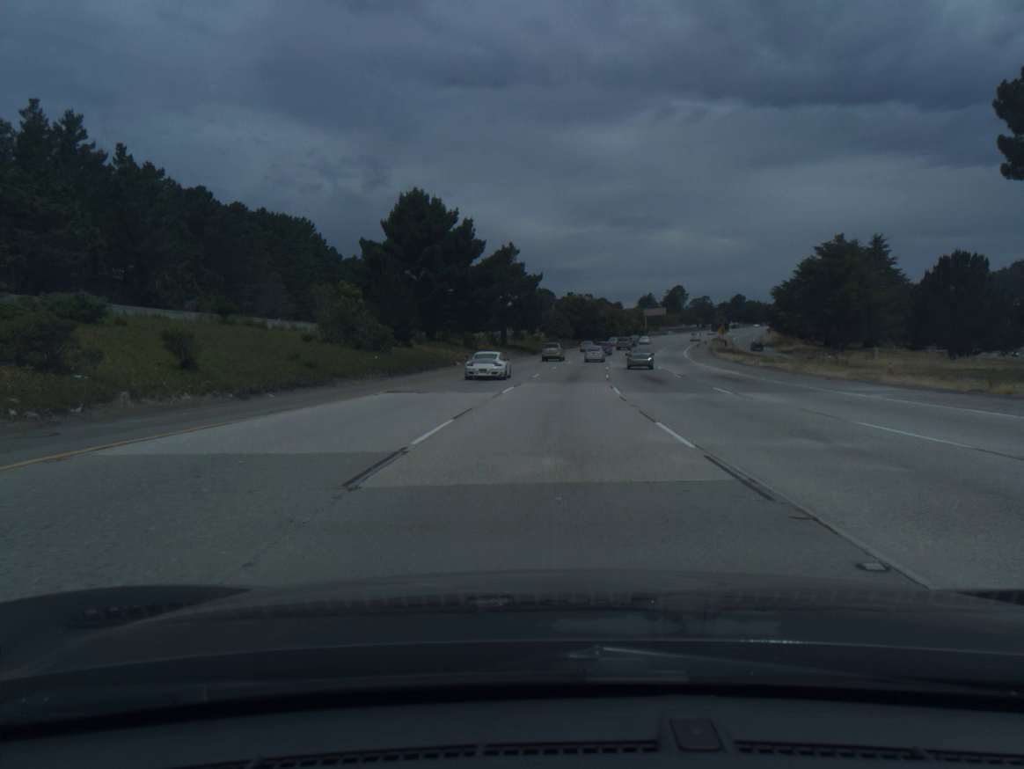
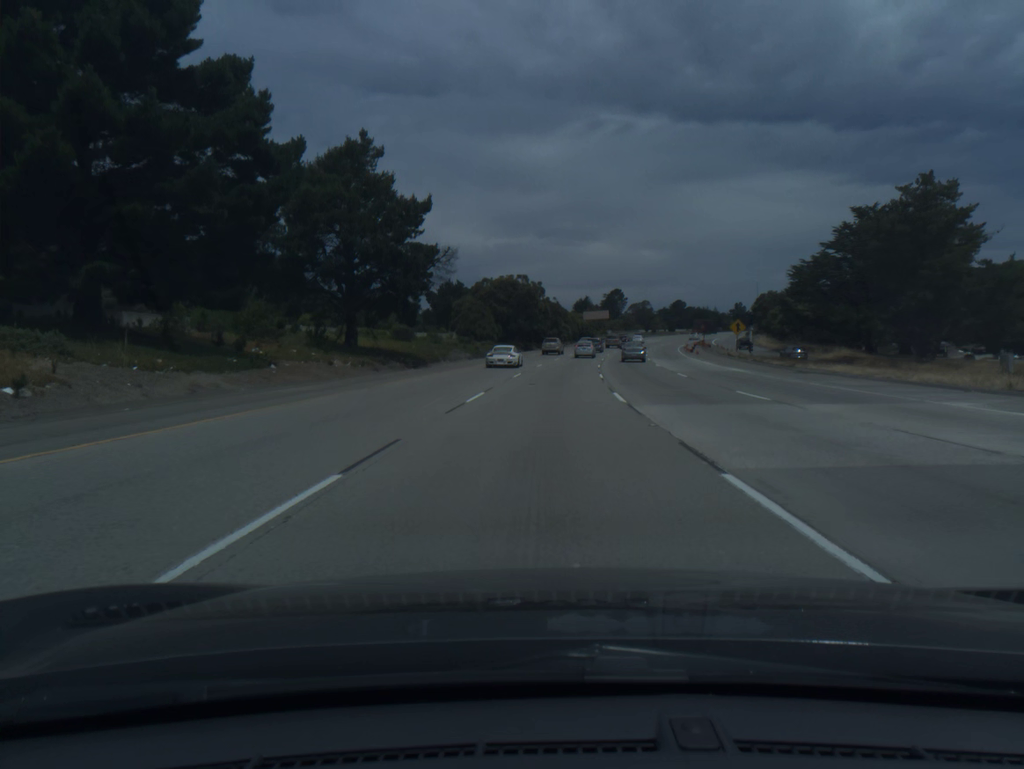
(+2.3, +50.1) m; +5°
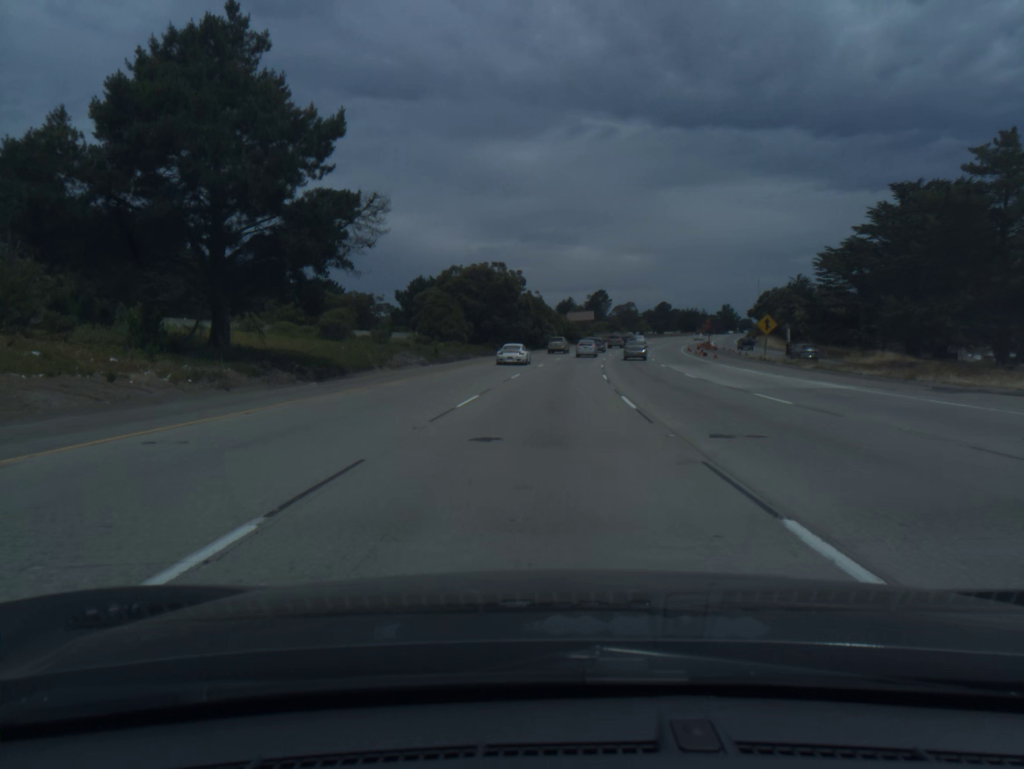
(+0.2, +16.6) m; +1°
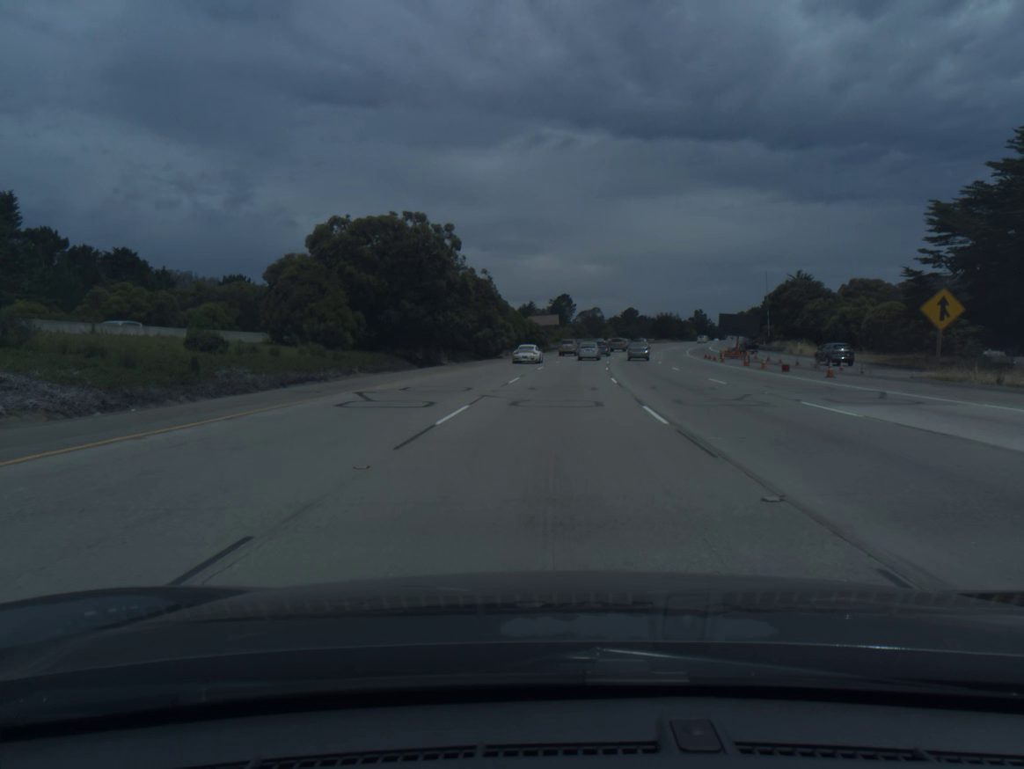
(+0.8, +32.9) m; +3°
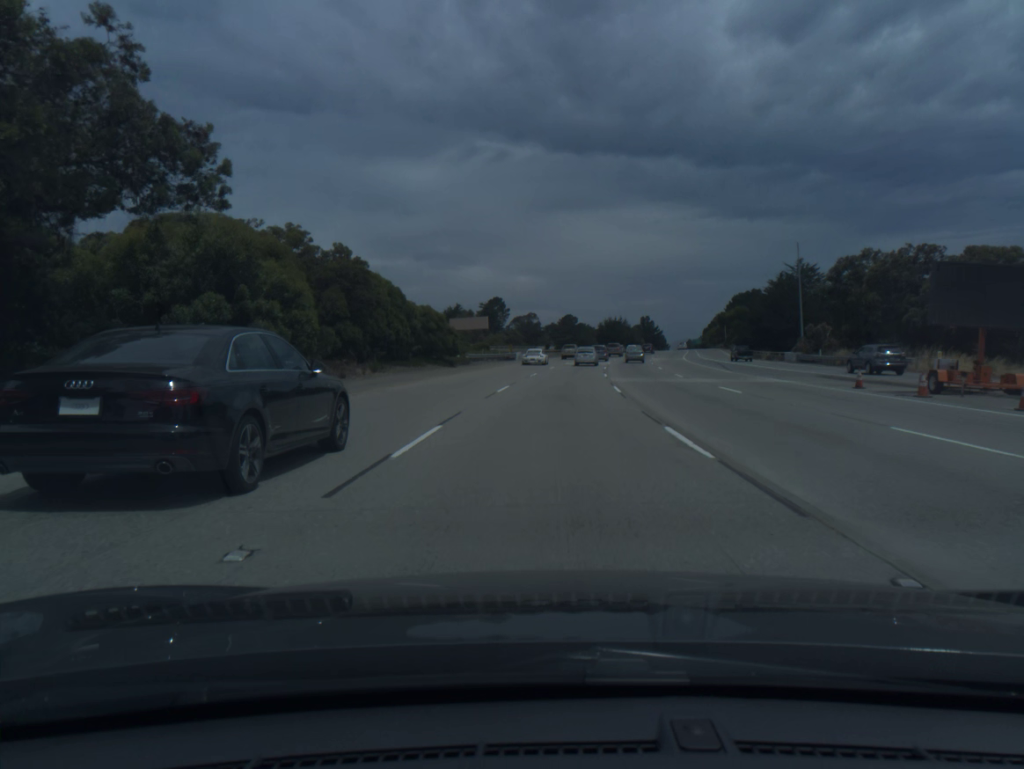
(+1.9, +47.4) m; +5°
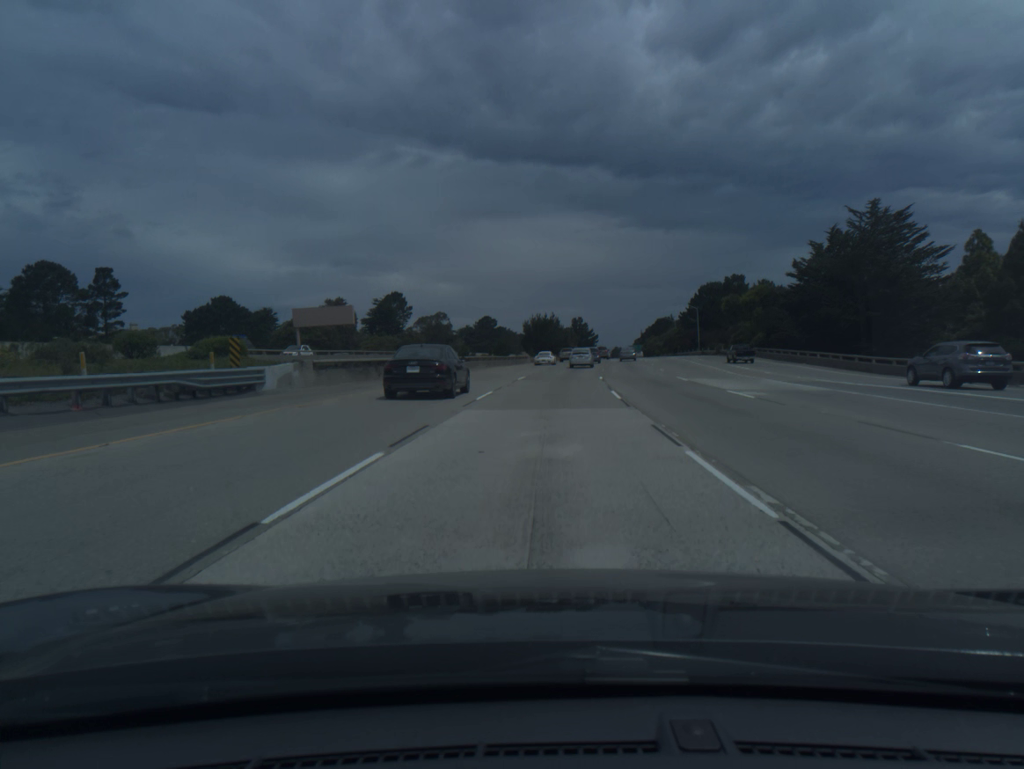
(+3.4, +61.4) m; +6°
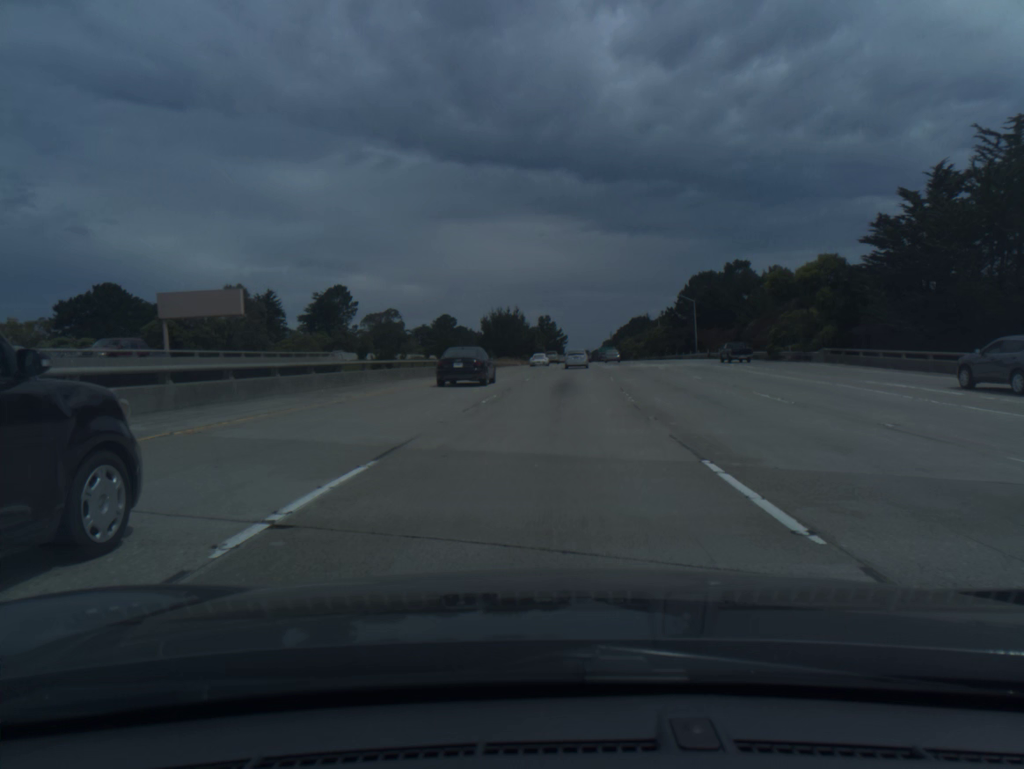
(+0.6, +30.1) m; +2°
